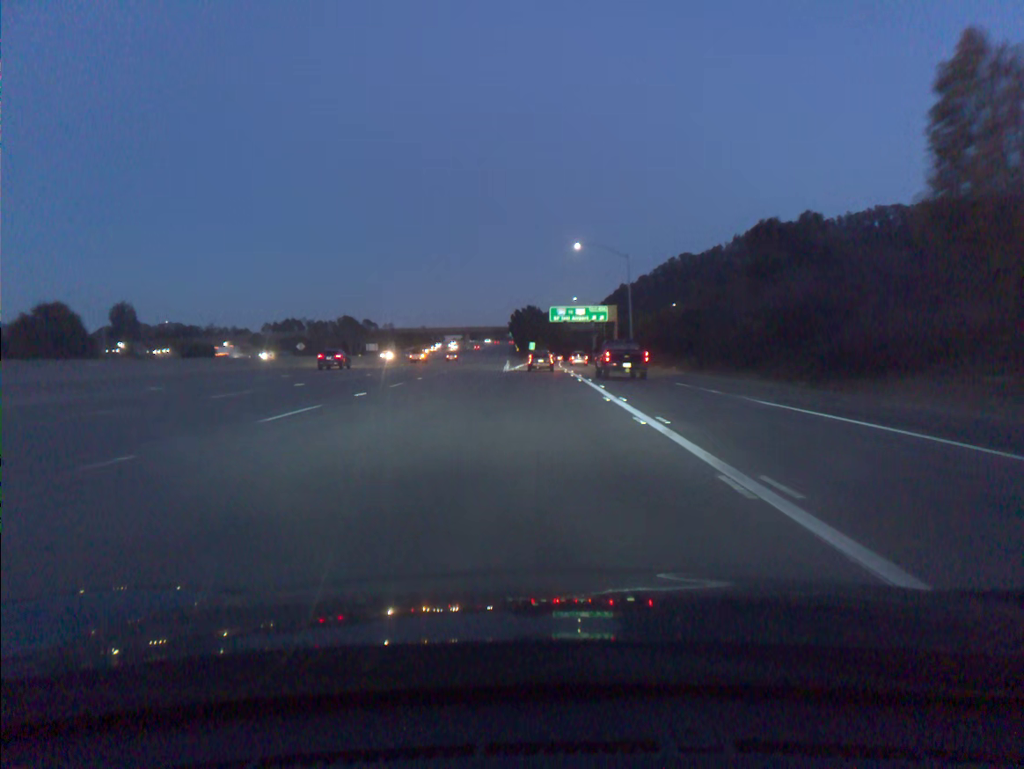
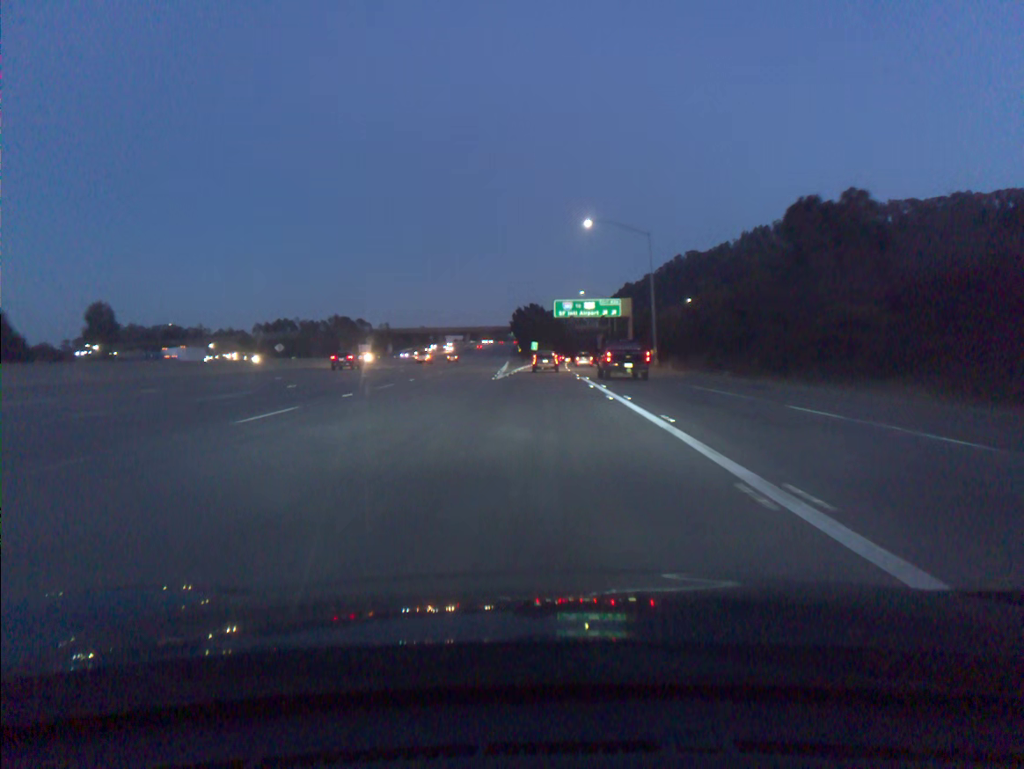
(0.0, +14.4) m; 0°
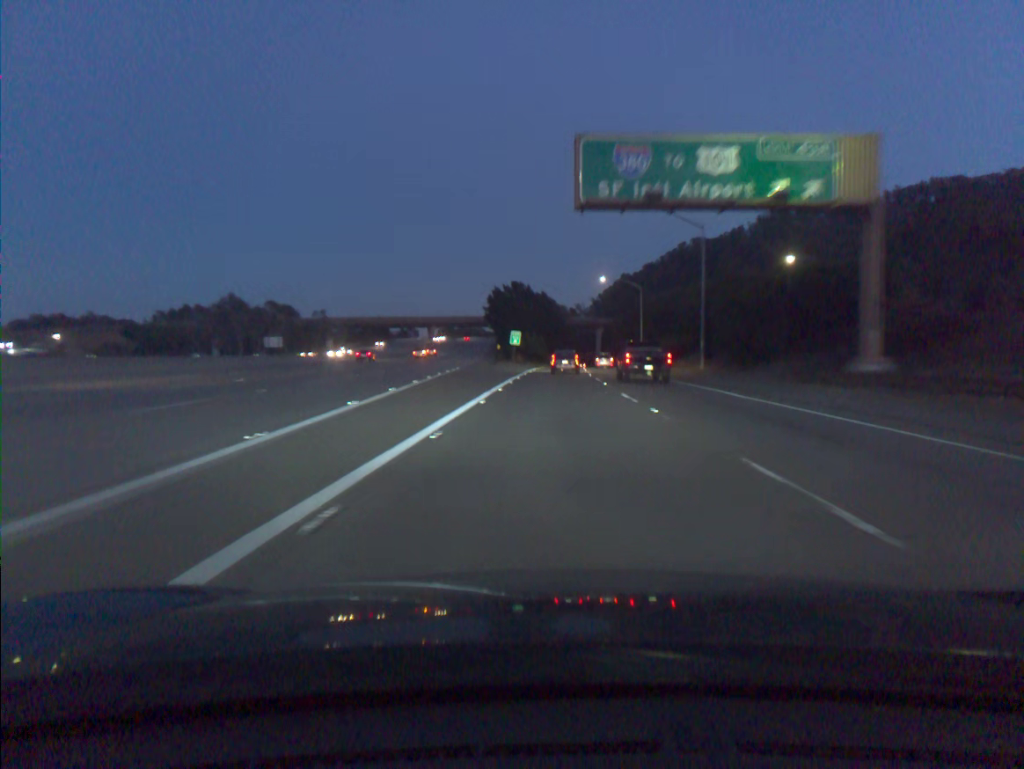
(-0.1, +70.8) m; +1°
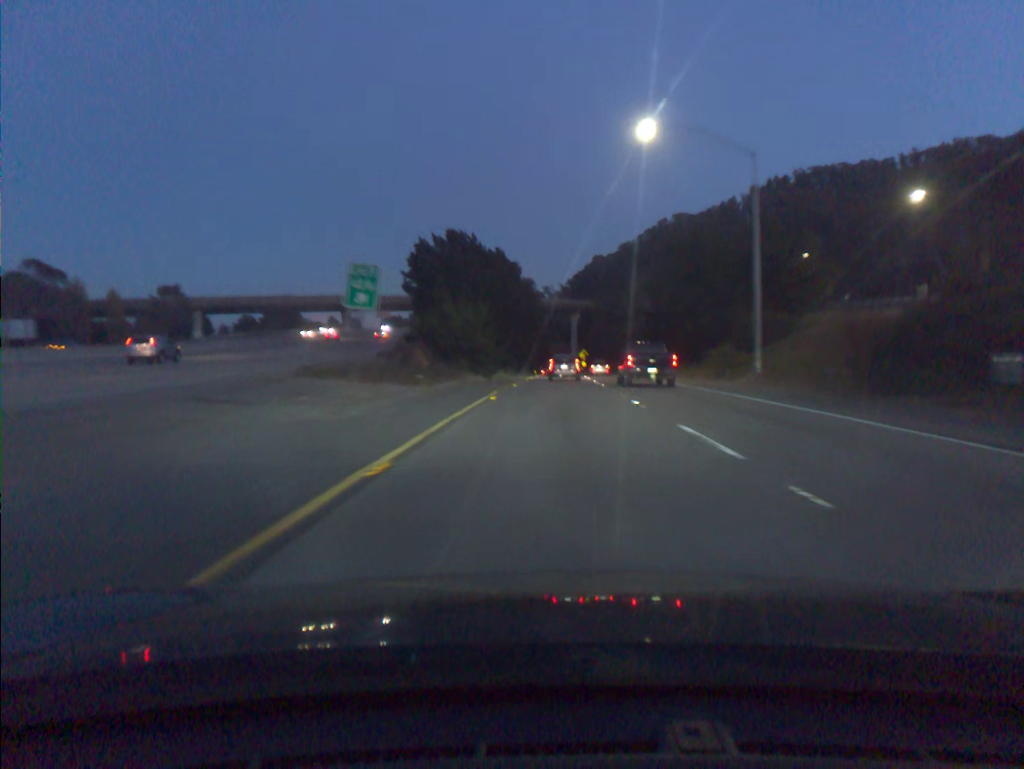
(+1.6, +69.3) m; +3°
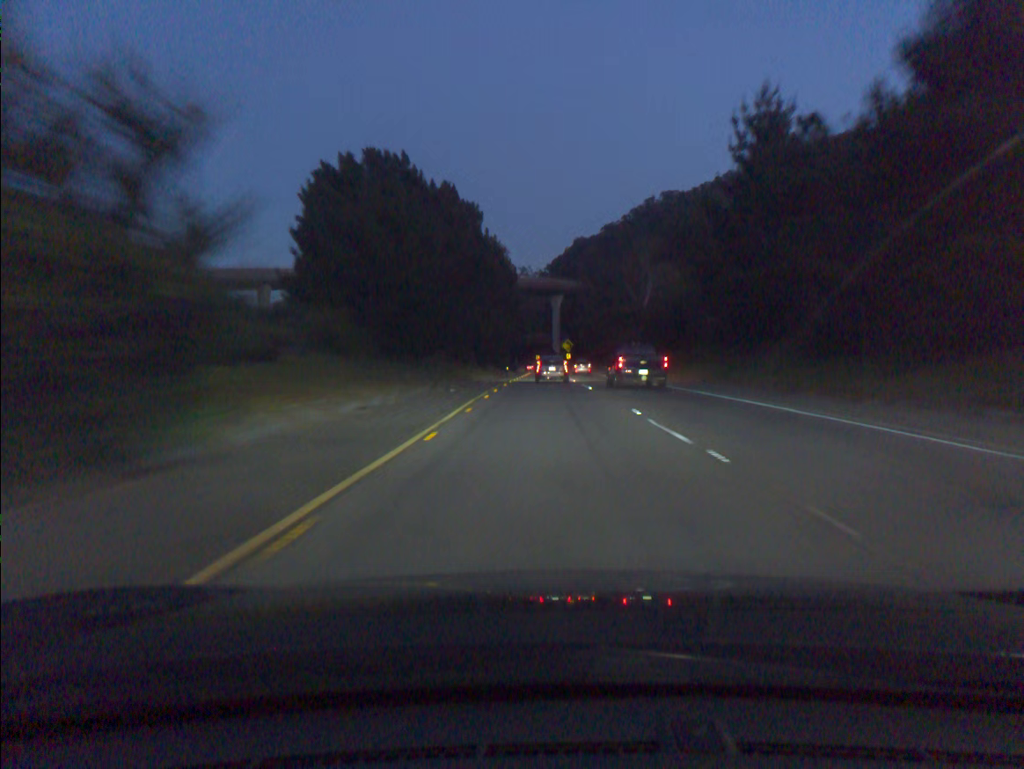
(+0.6, +40.0) m; +2°
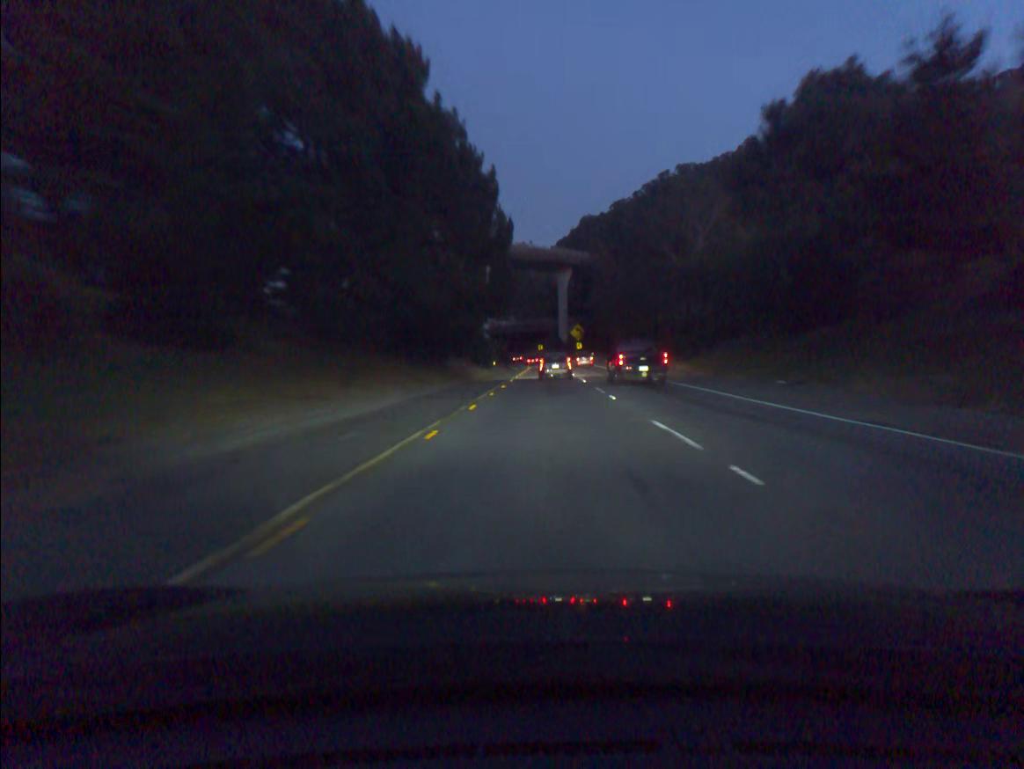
(-0.1, +39.2) m; 0°
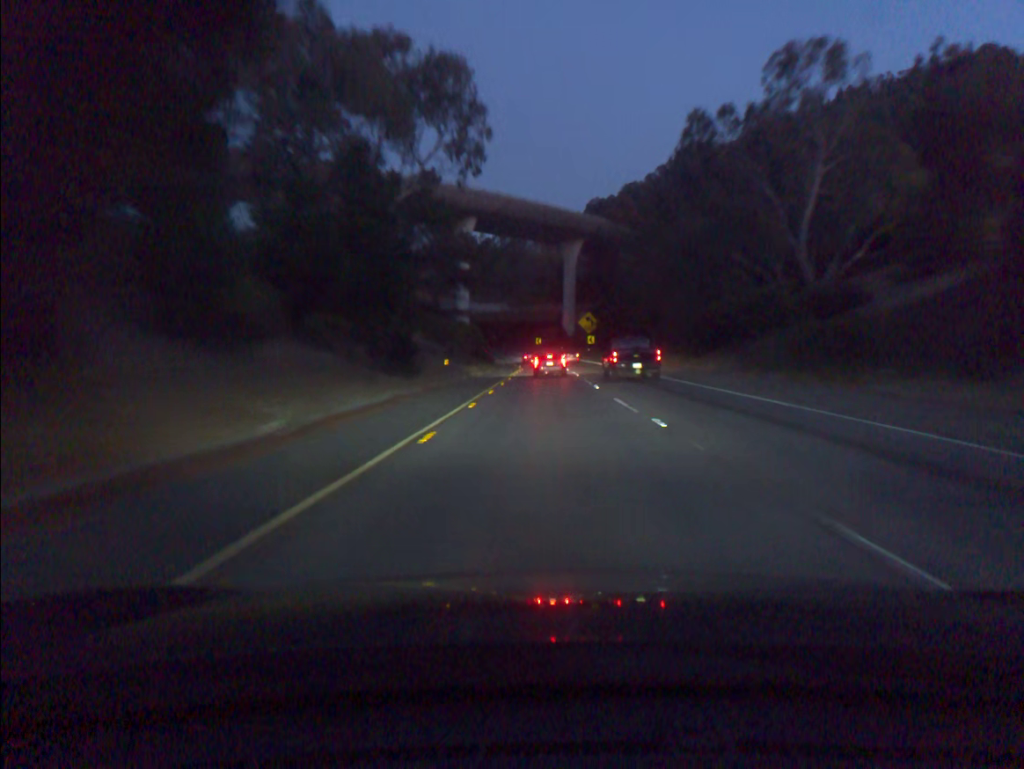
(+0.1, +38.9) m; 0°
